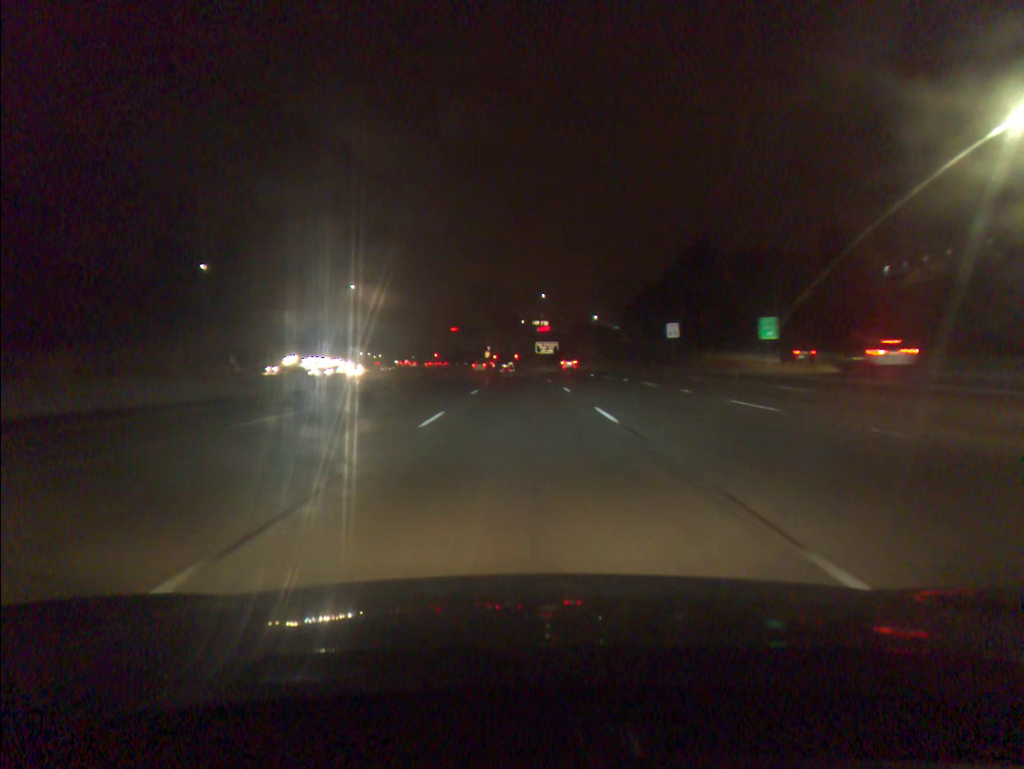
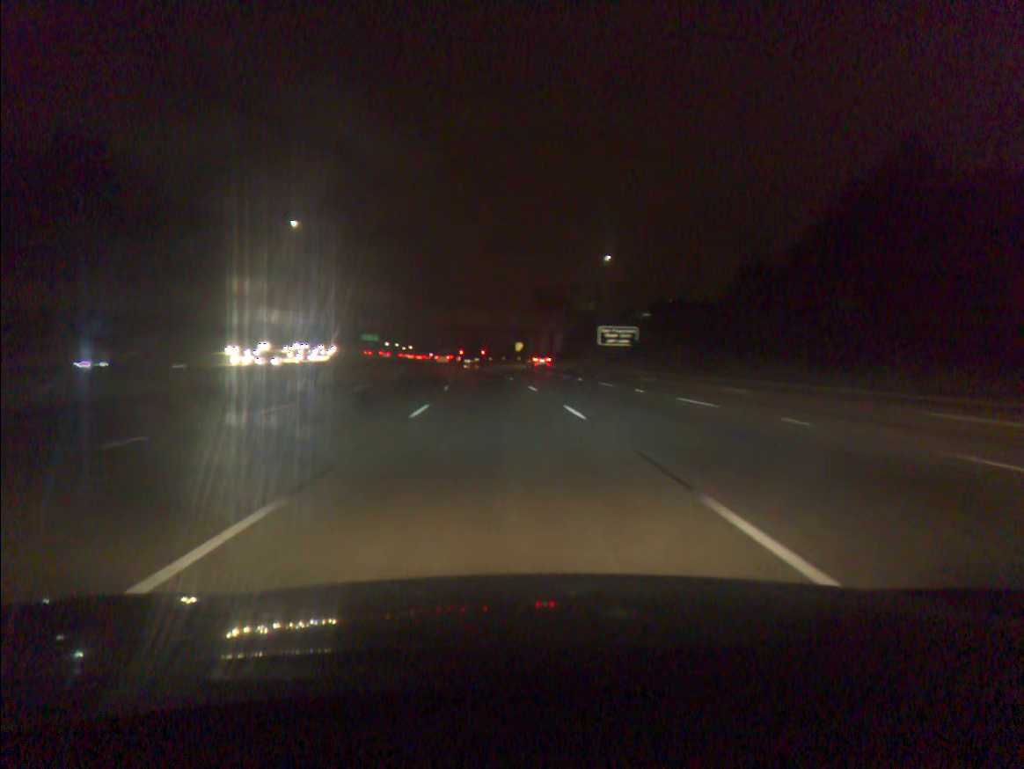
(-0.9, +69.4) m; -3°
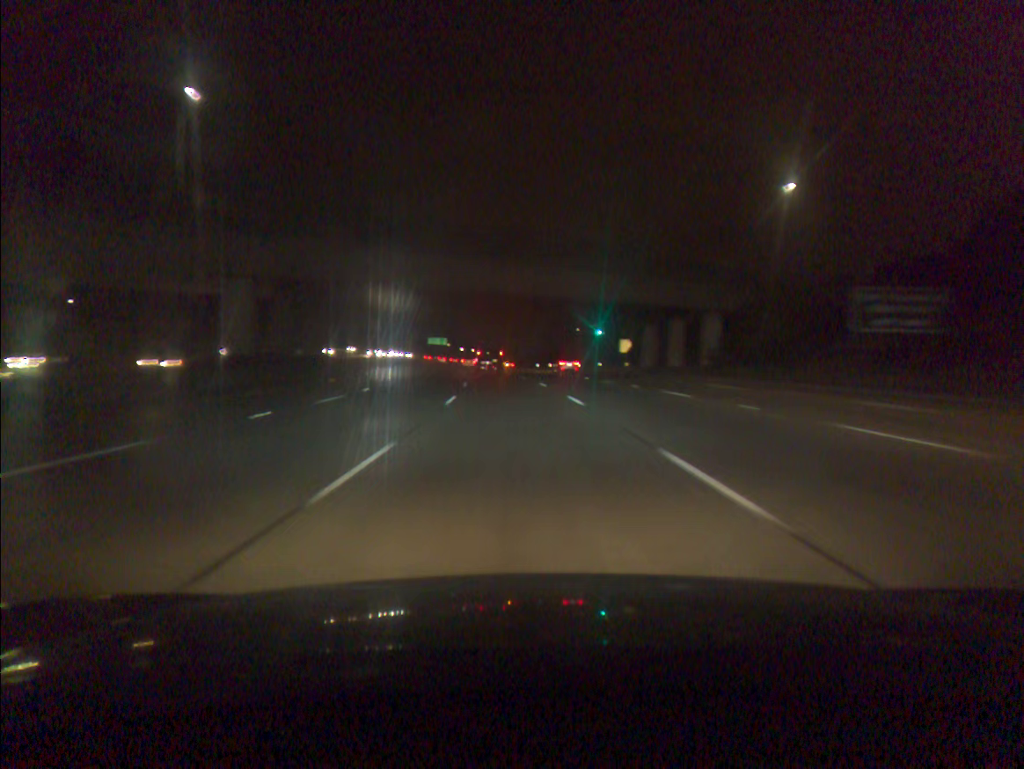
(-2.8, +53.0) m; -6°
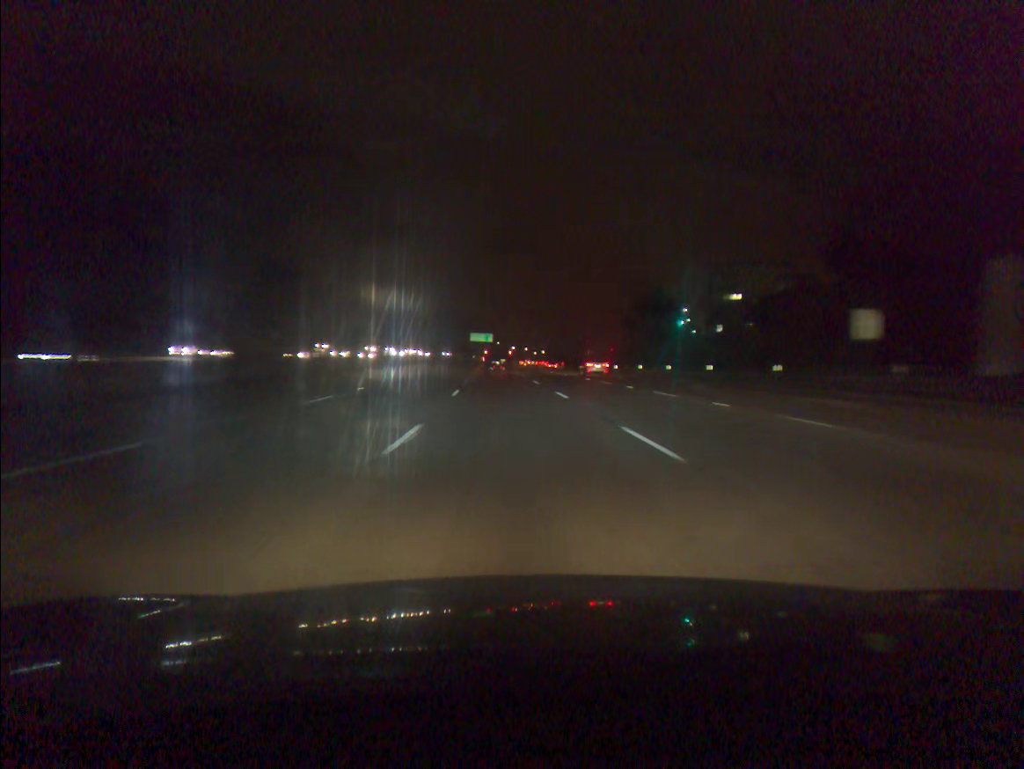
(-2.0, +53.5) m; -4°
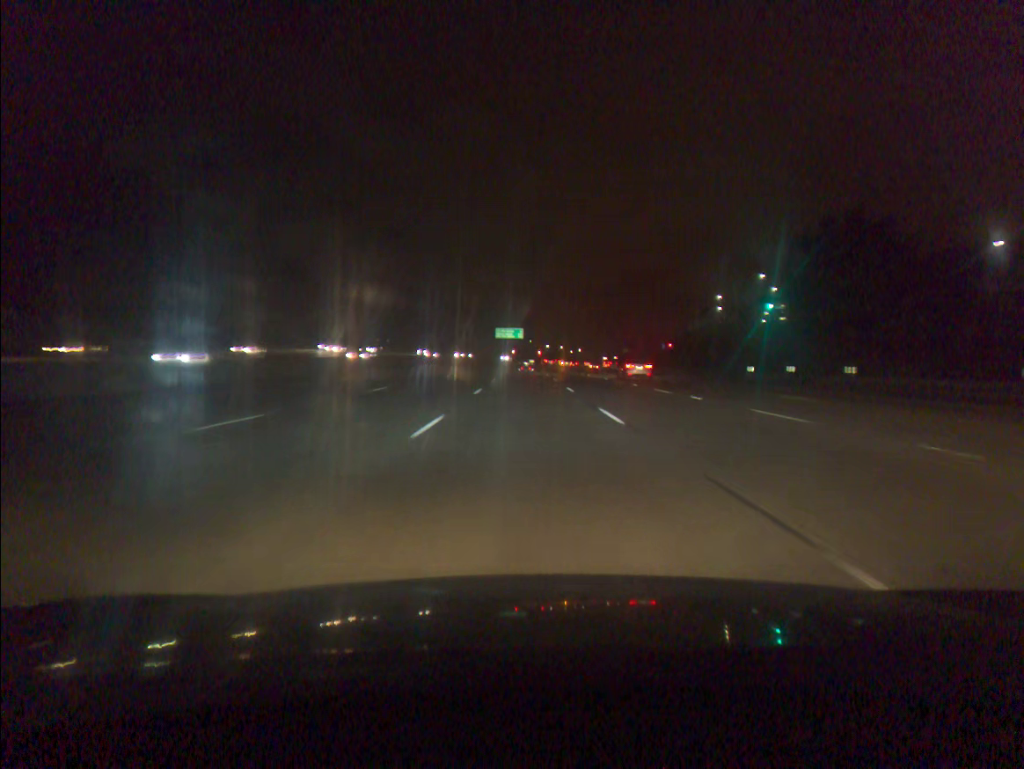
(-1.3, +52.5) m; -2°
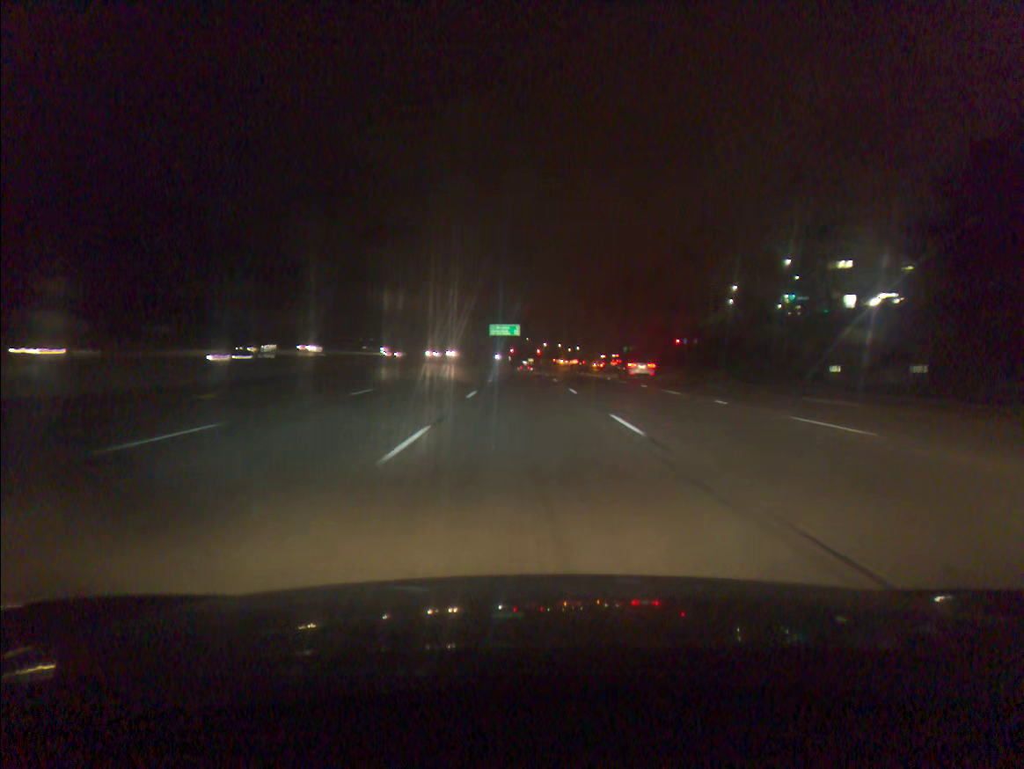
(0.0, +17.2) m; 0°
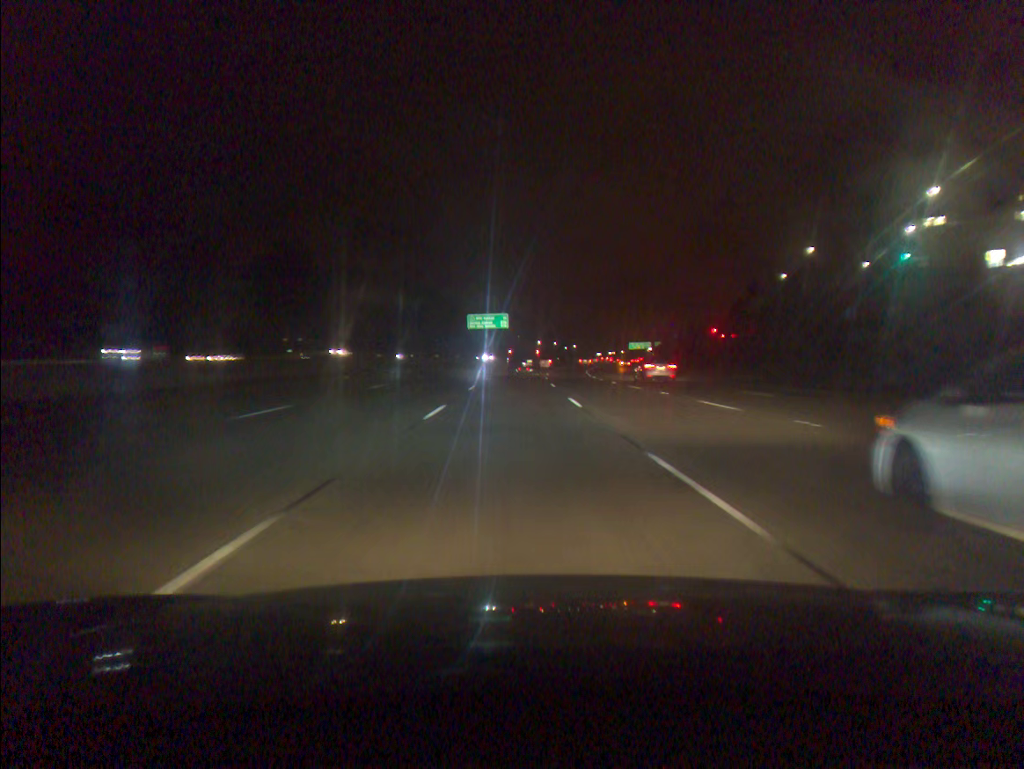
(+0.3, +50.7) m; +1°
